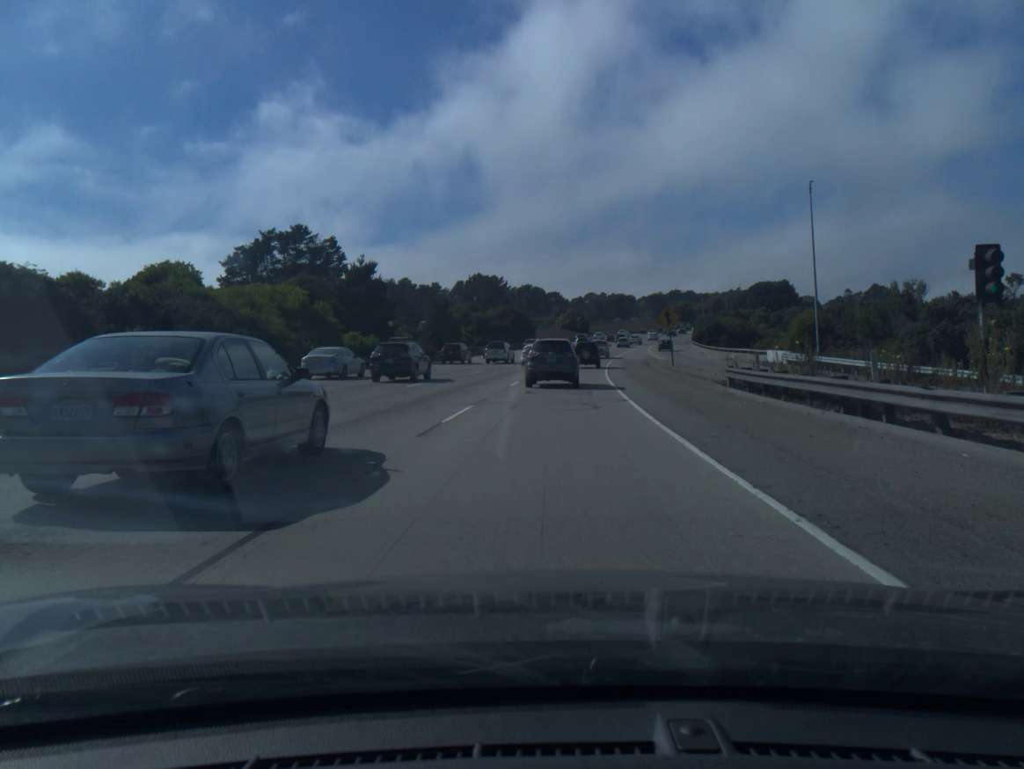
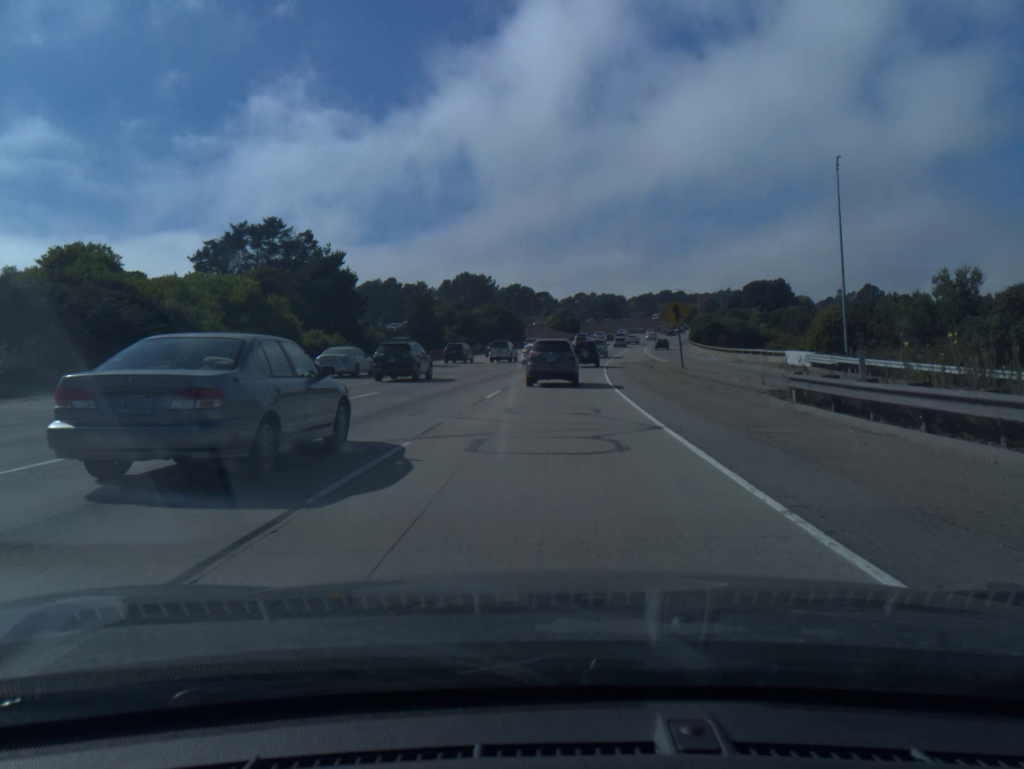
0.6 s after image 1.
(+0.1, +7.3) m; +1°
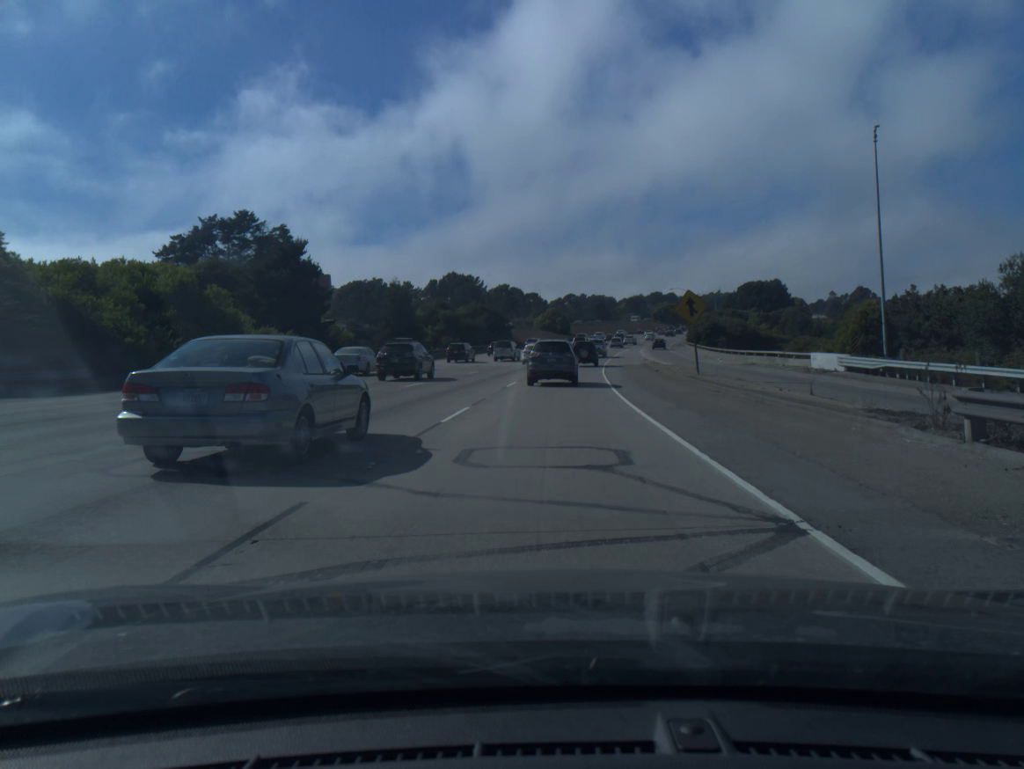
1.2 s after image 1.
(+0.1, +7.3) m; +1°
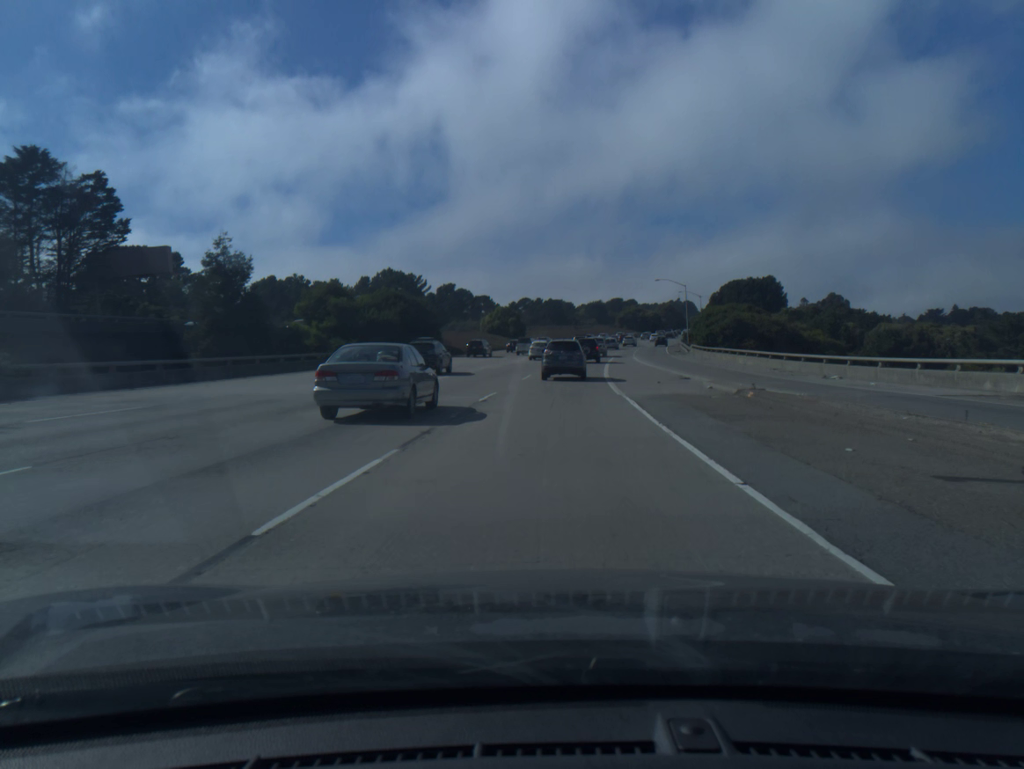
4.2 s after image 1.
(+1.0, +37.4) m; +3°
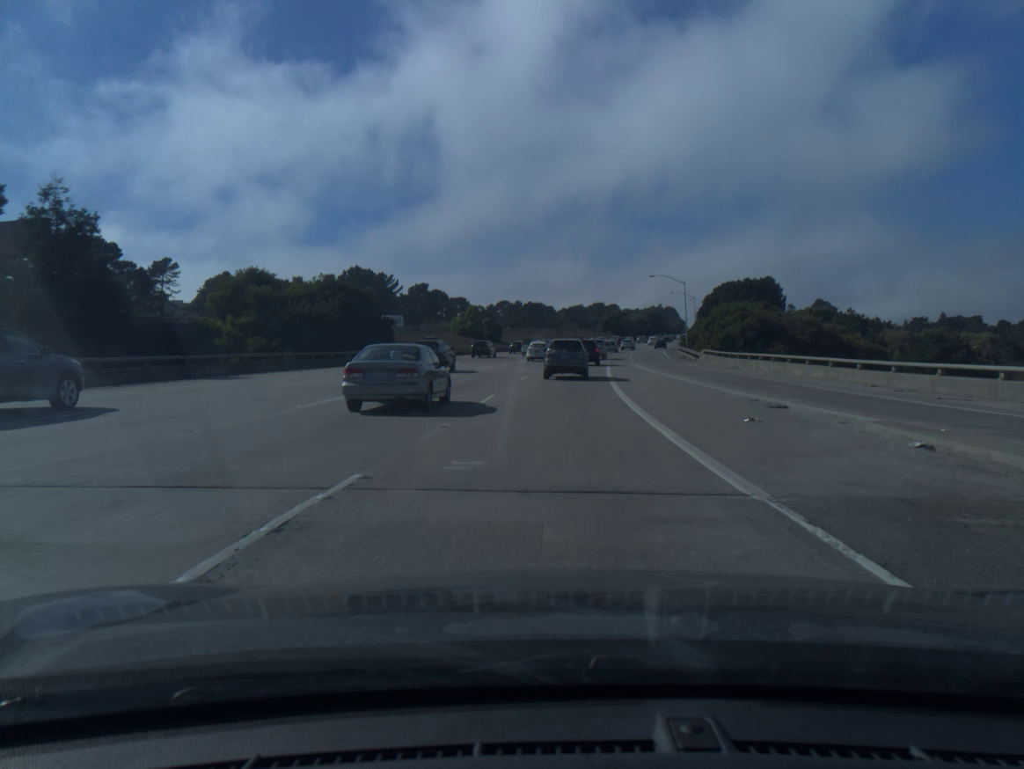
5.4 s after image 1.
(+0.2, +15.6) m; +2°
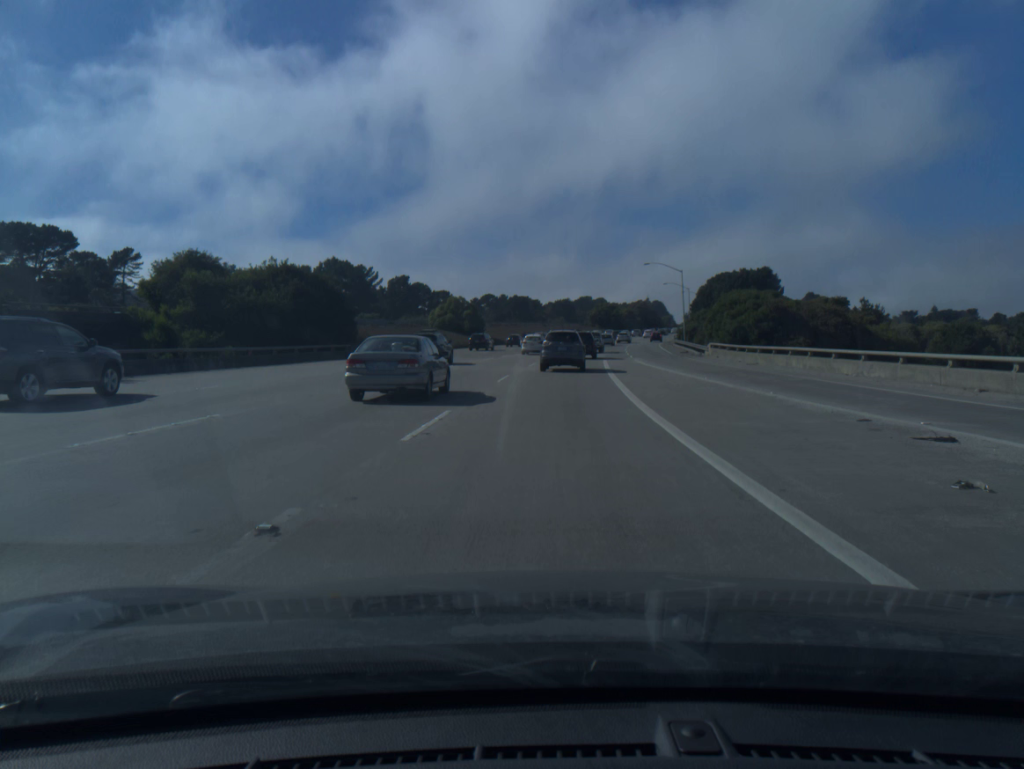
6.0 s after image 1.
(+0.1, +7.8) m; +1°
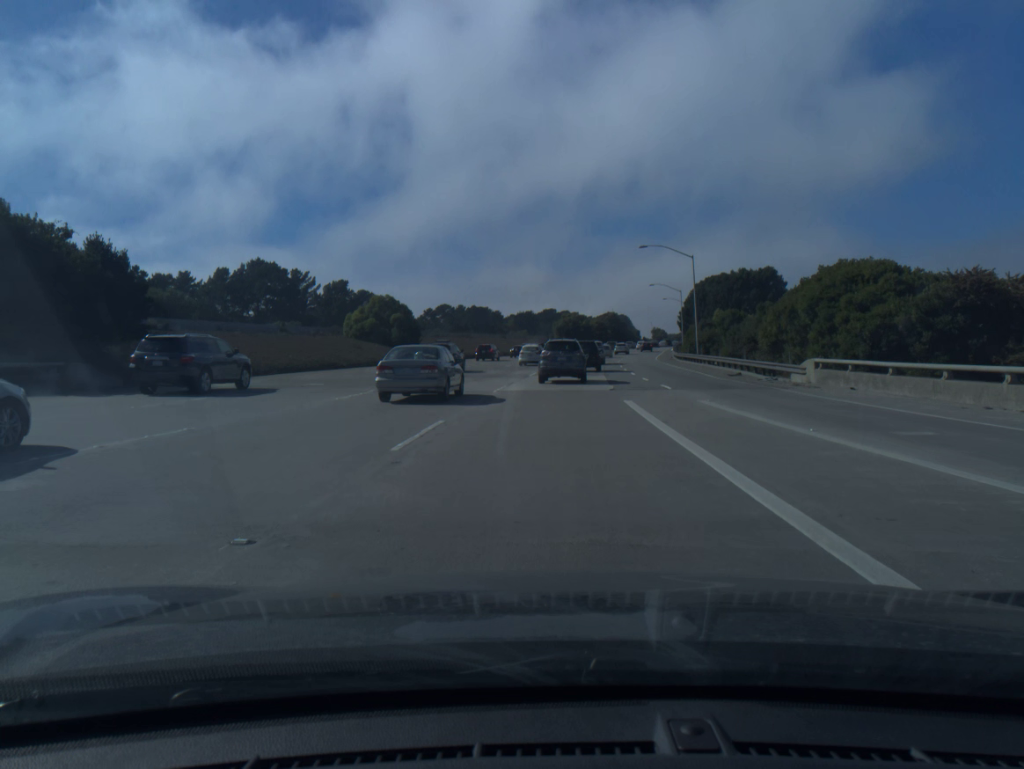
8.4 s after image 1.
(+0.8, +28.9) m; +3°
